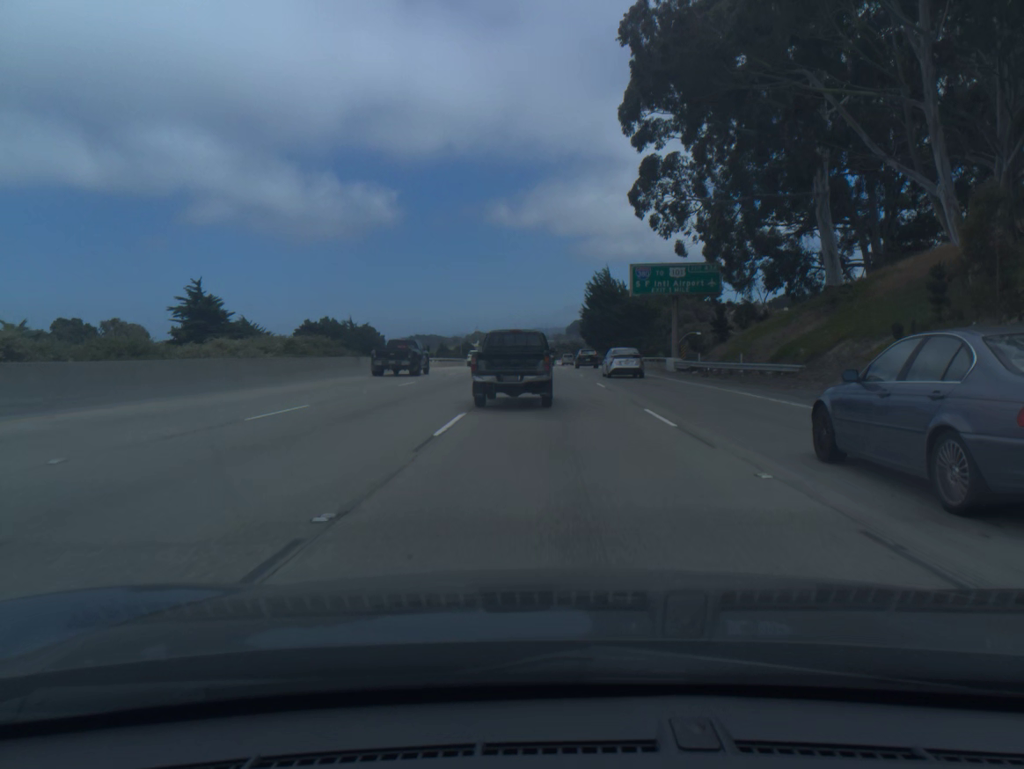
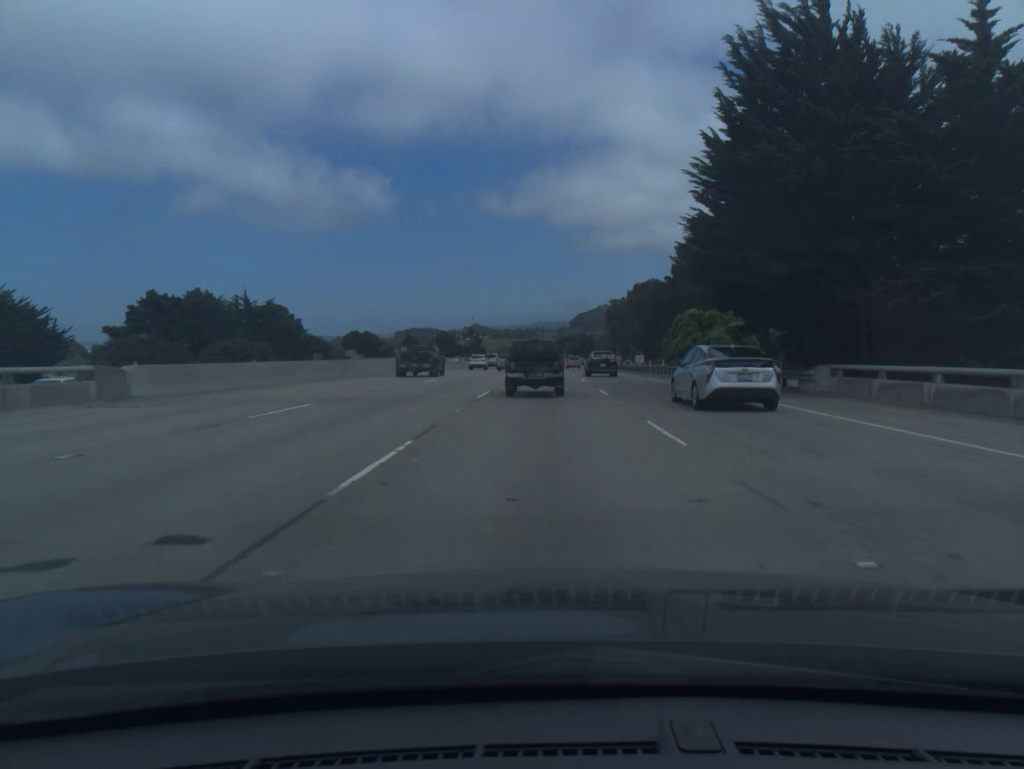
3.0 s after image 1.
(+0.2, +90.7) m; 0°
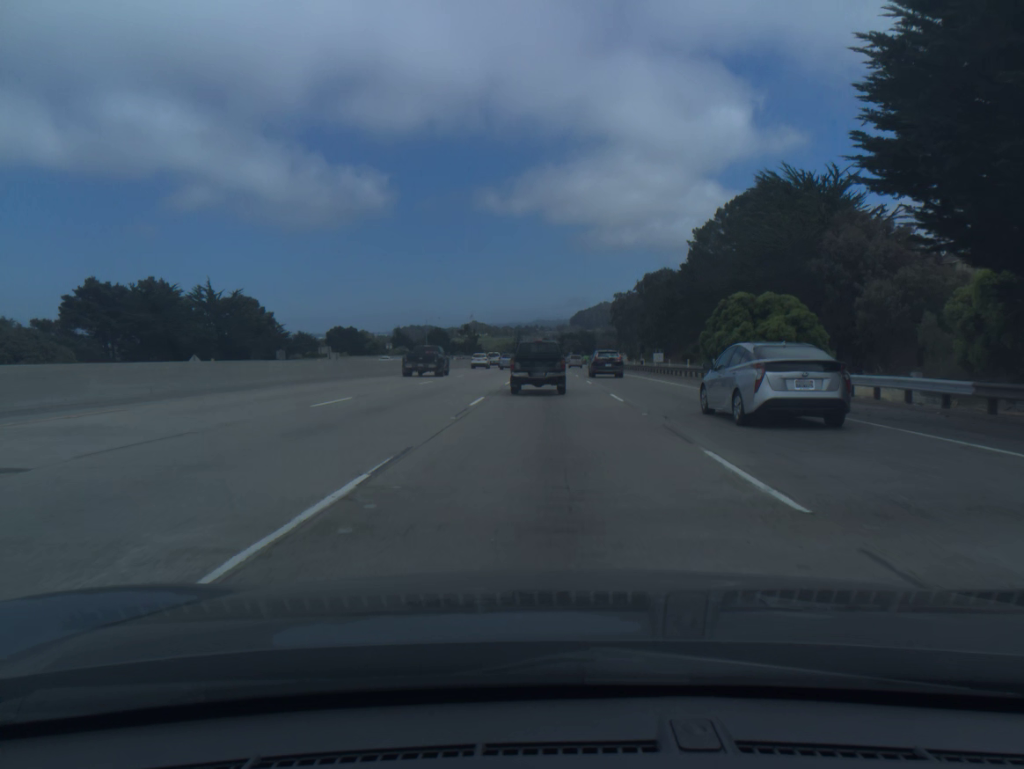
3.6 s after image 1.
(0.0, +17.7) m; 0°
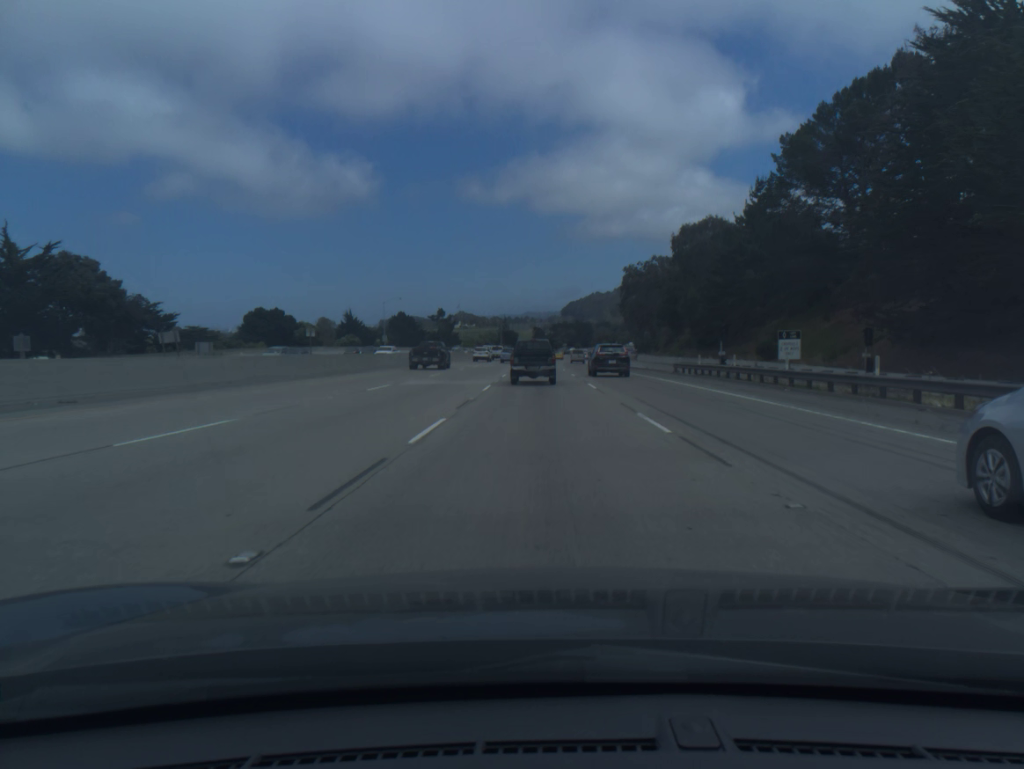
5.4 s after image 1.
(+0.3, +52.5) m; +1°
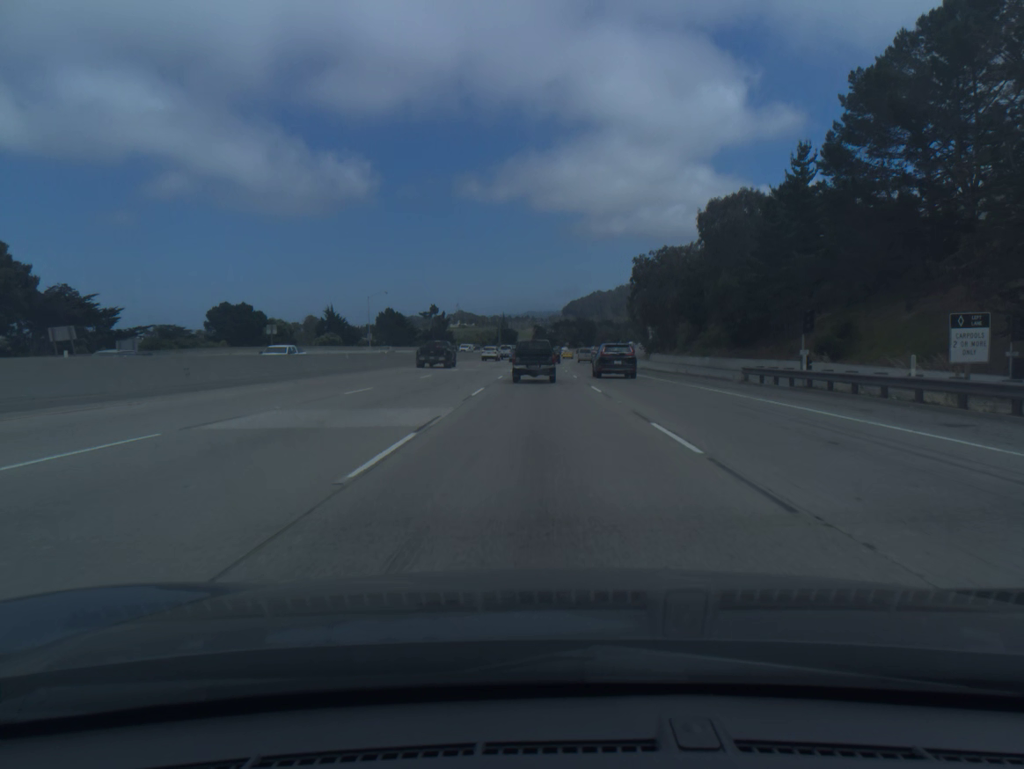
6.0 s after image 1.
(0.0, +17.4) m; 0°
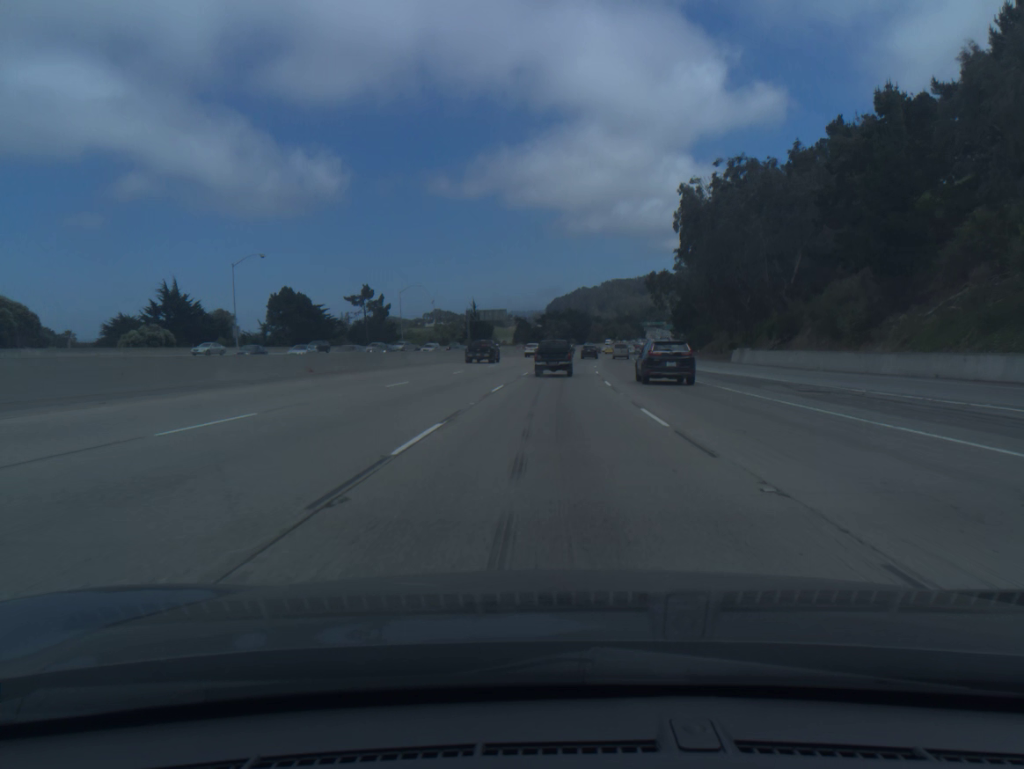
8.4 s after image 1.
(0.0, +69.3) m; +1°
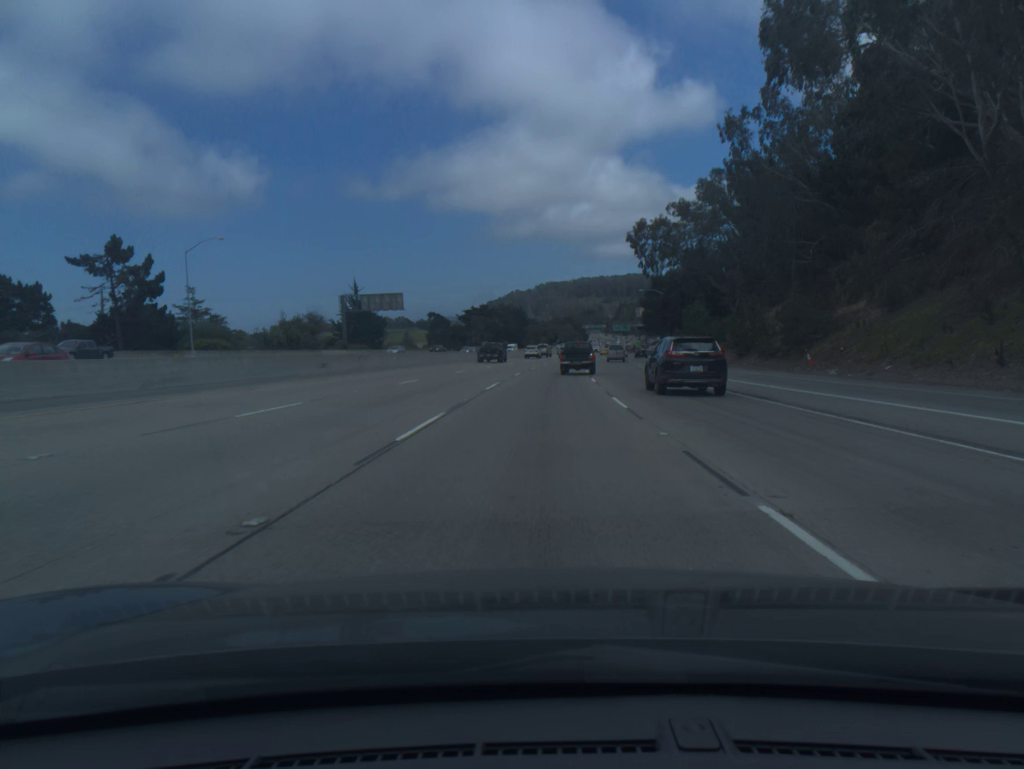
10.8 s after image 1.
(+2.8, +69.0) m; +4°
